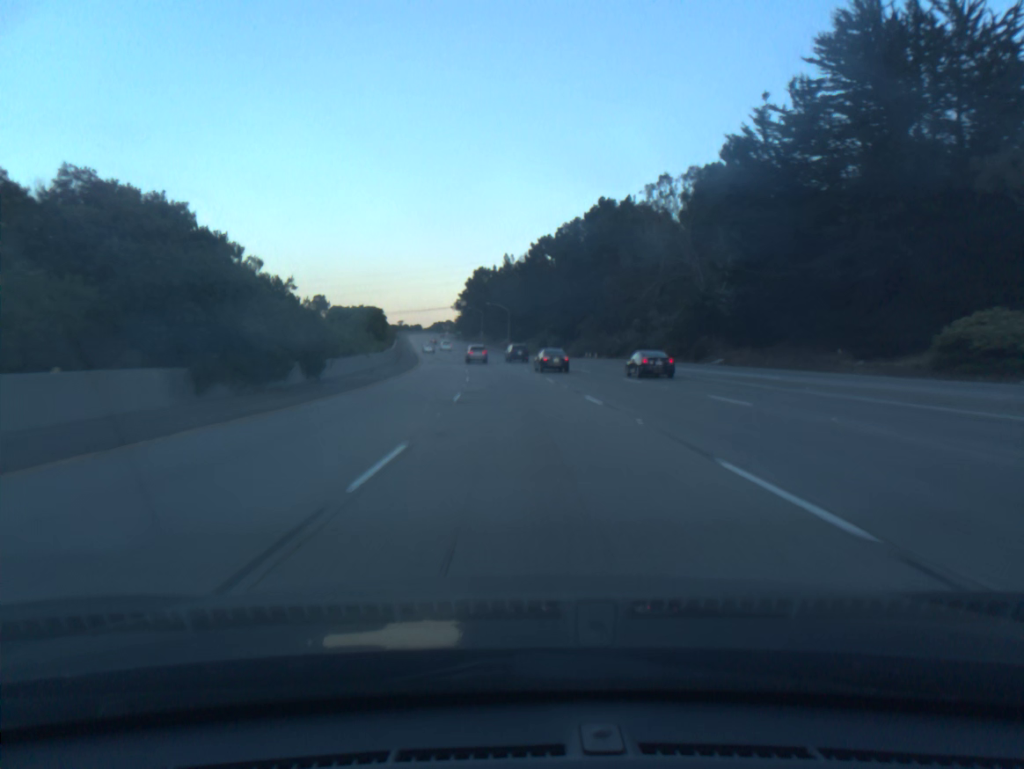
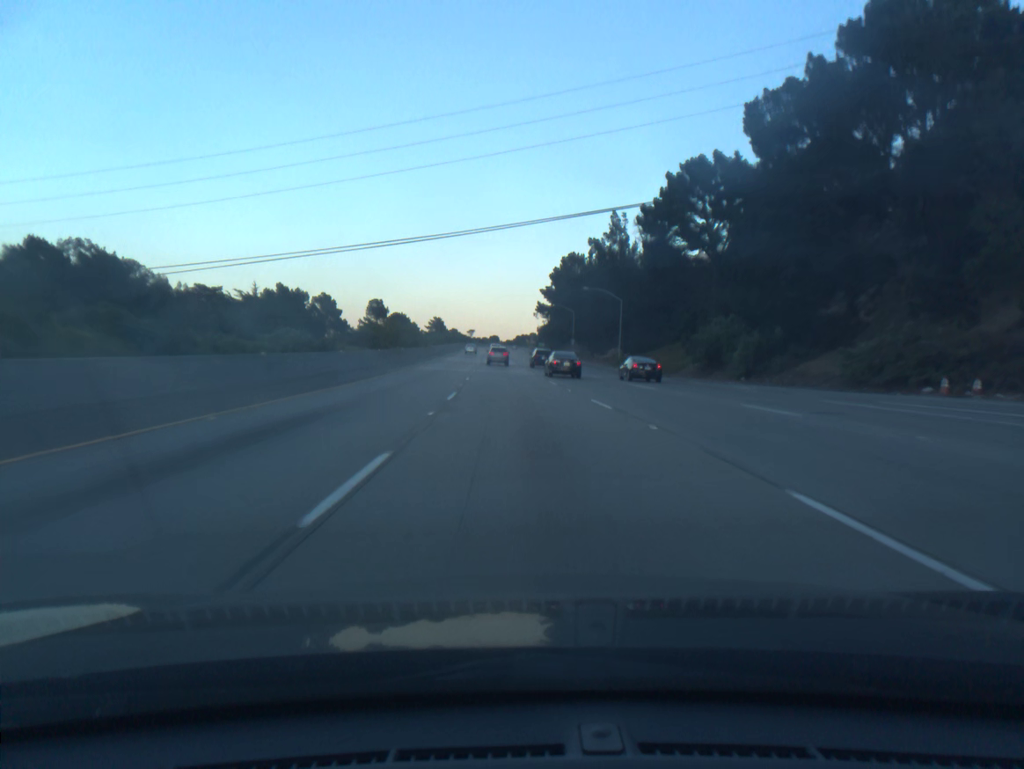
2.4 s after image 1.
(-4.2, +74.6) m; -6°
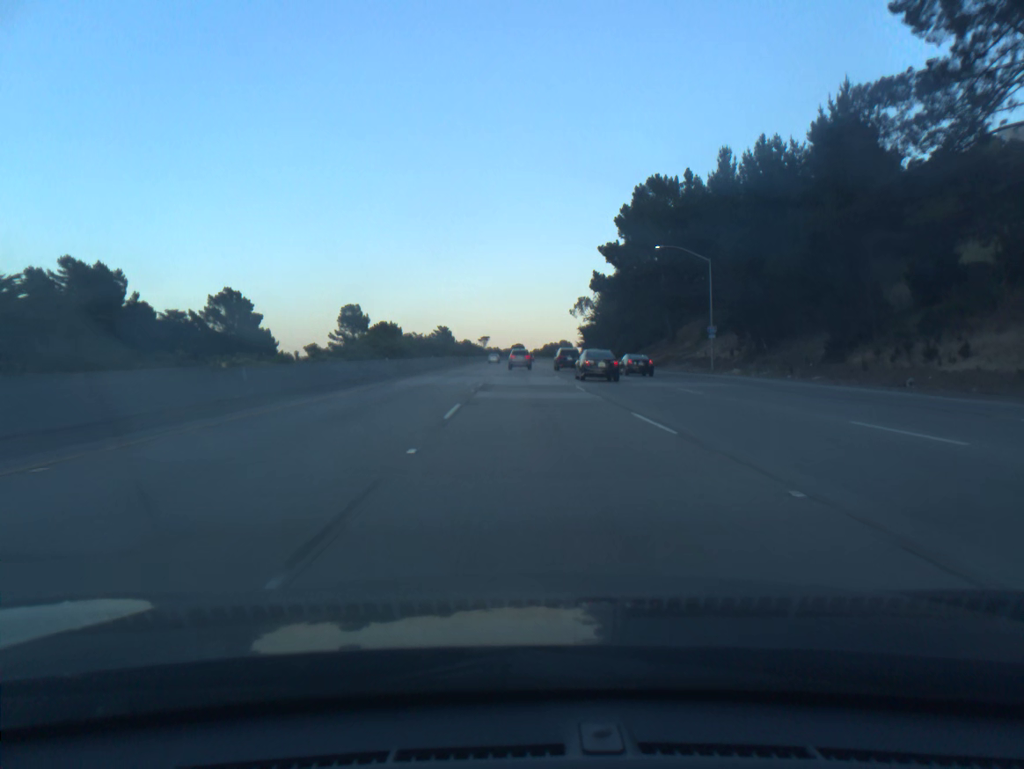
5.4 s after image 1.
(-3.2, +92.8) m; -2°
